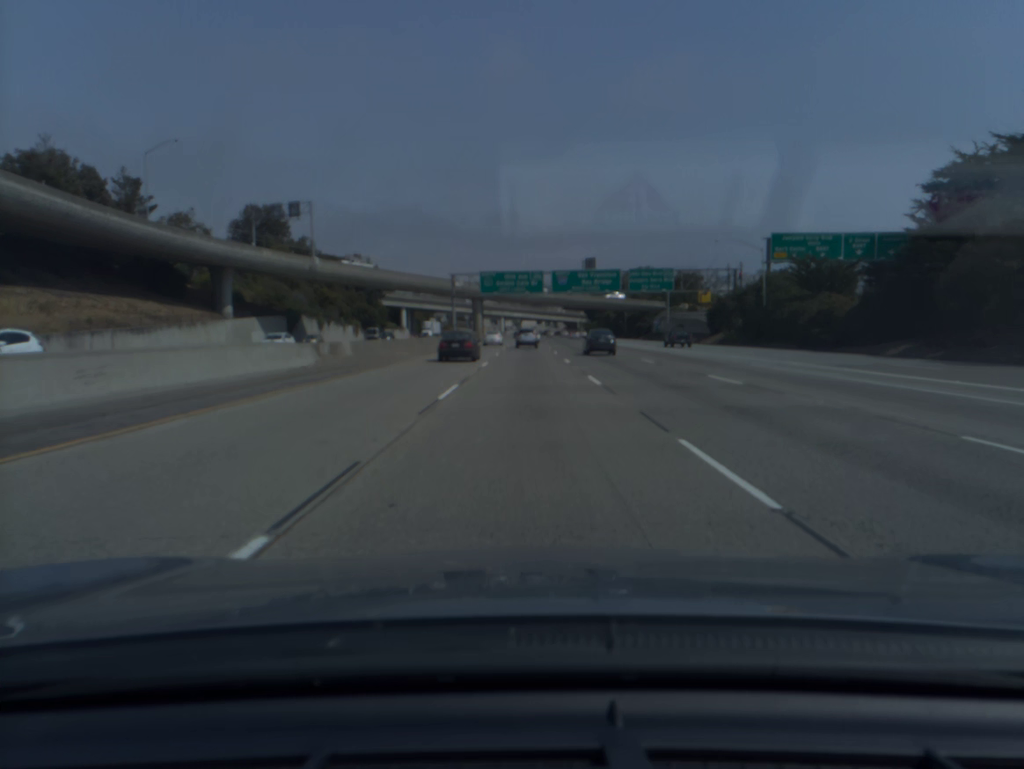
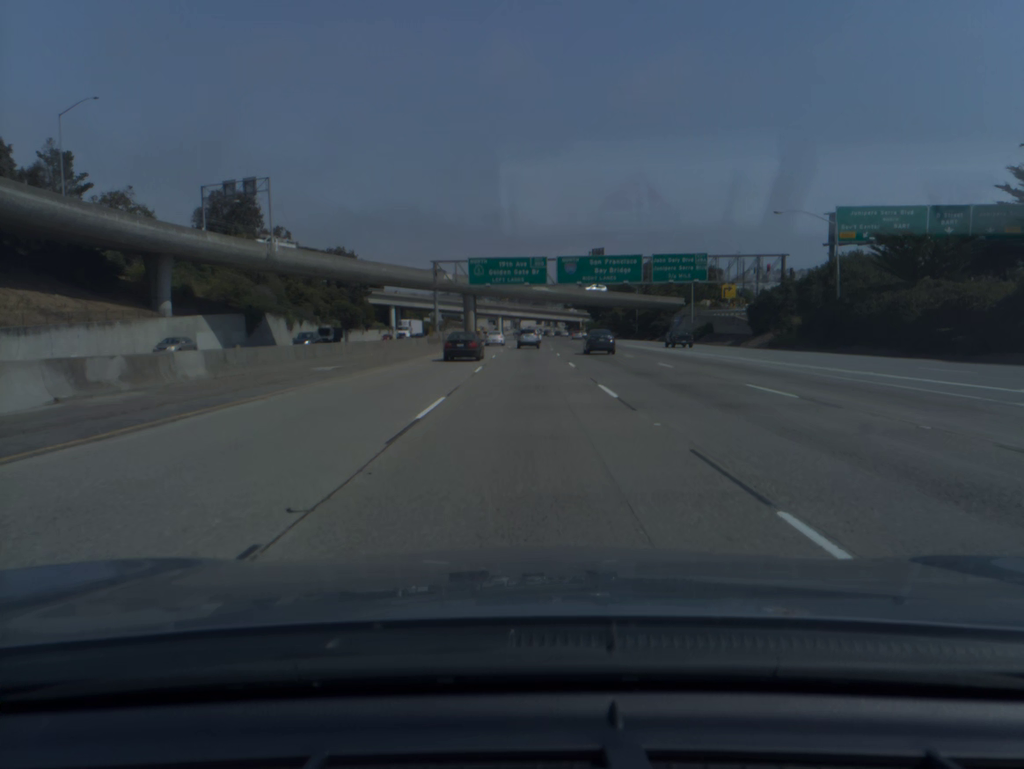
(0.0, +18.0) m; 0°
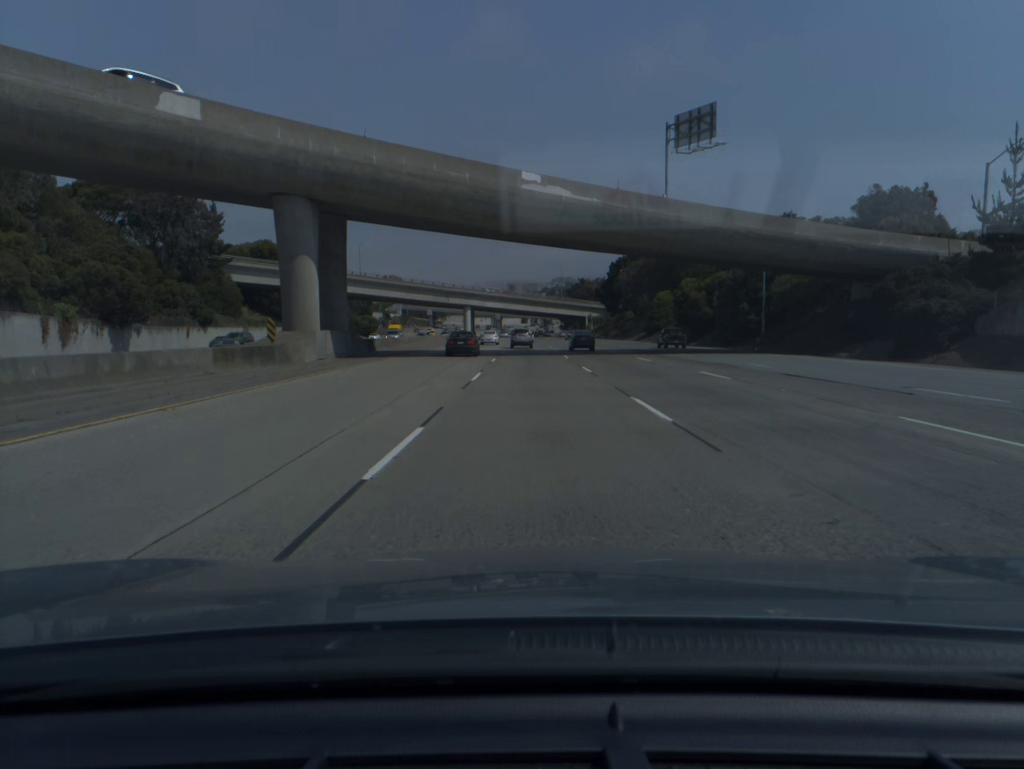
(+0.6, +89.9) m; +1°
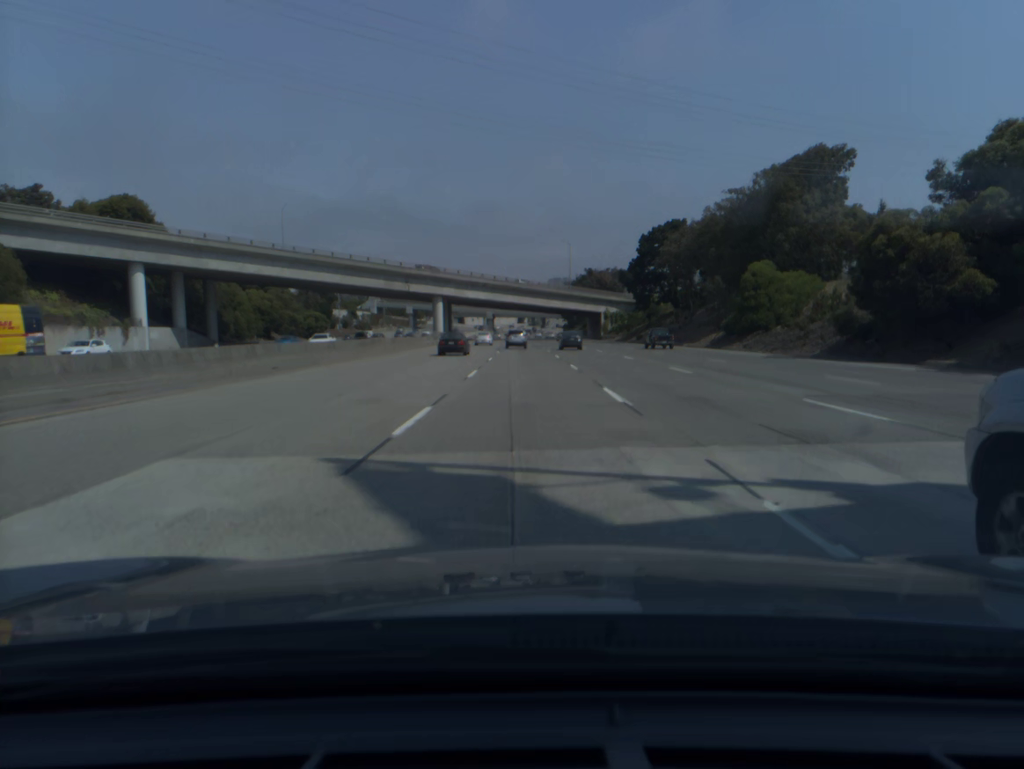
(+0.3, +54.3) m; 0°
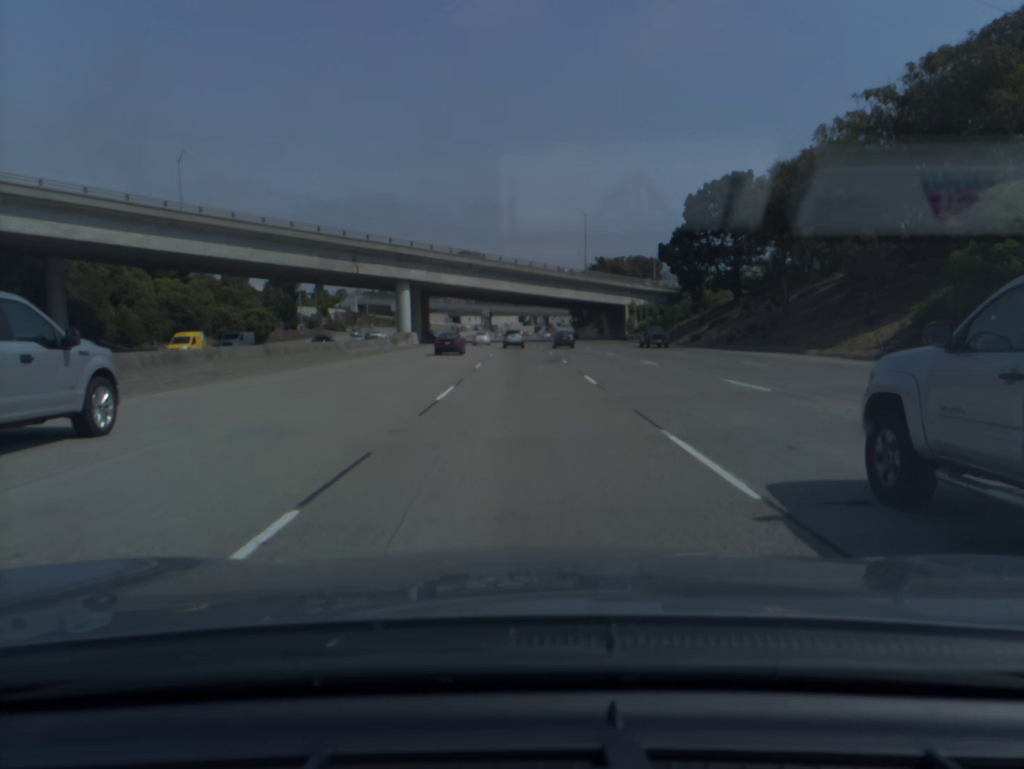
(-0.1, +36.7) m; 0°
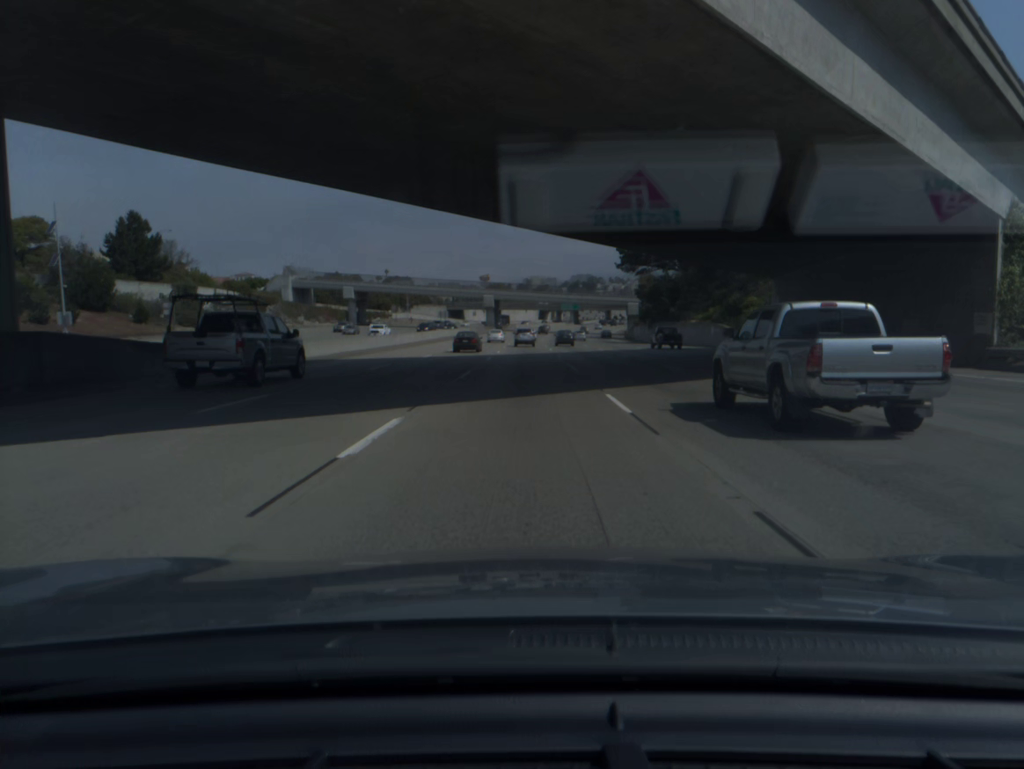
(-1.0, +92.9) m; -1°
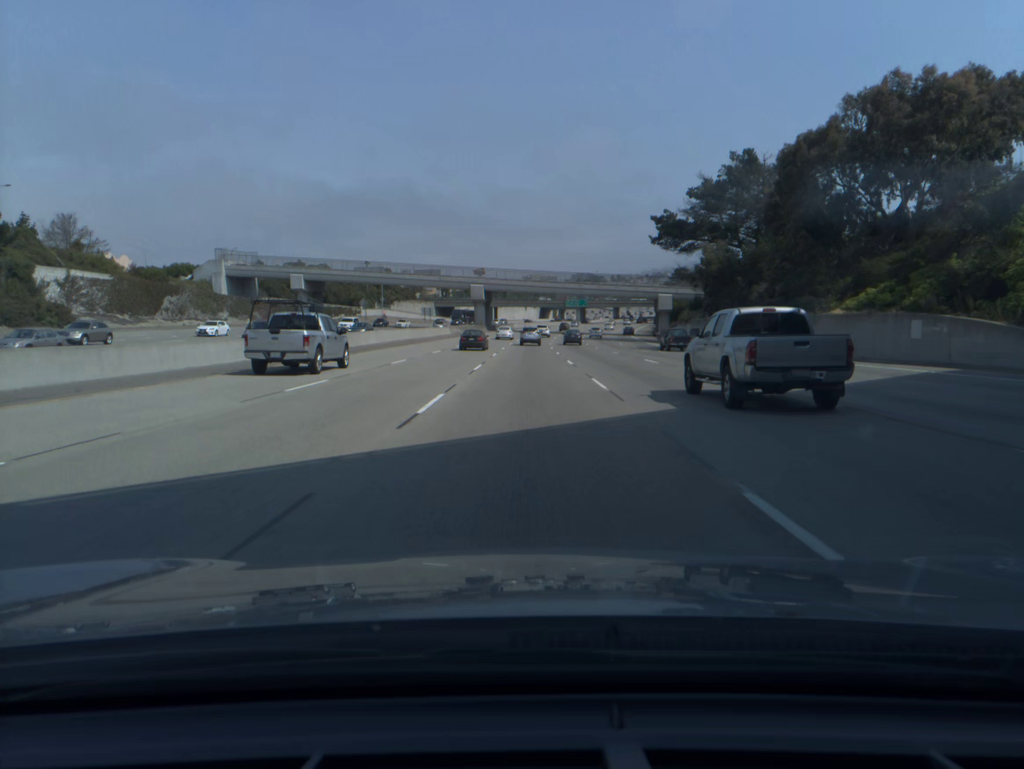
(0.0, +37.6) m; 0°
